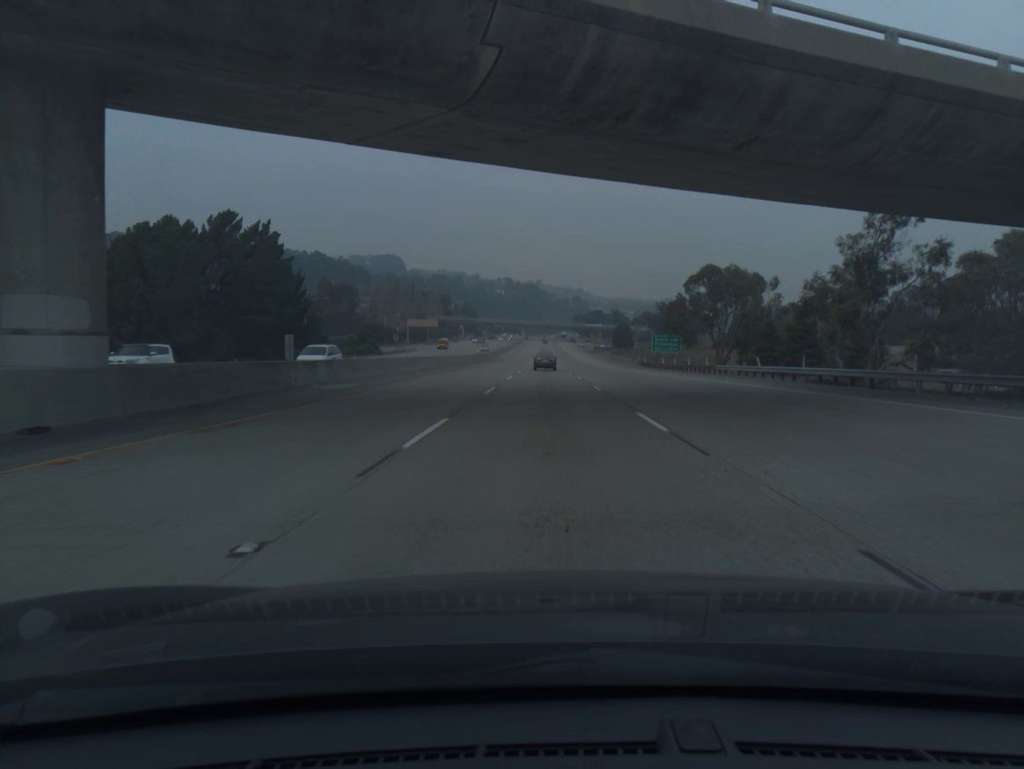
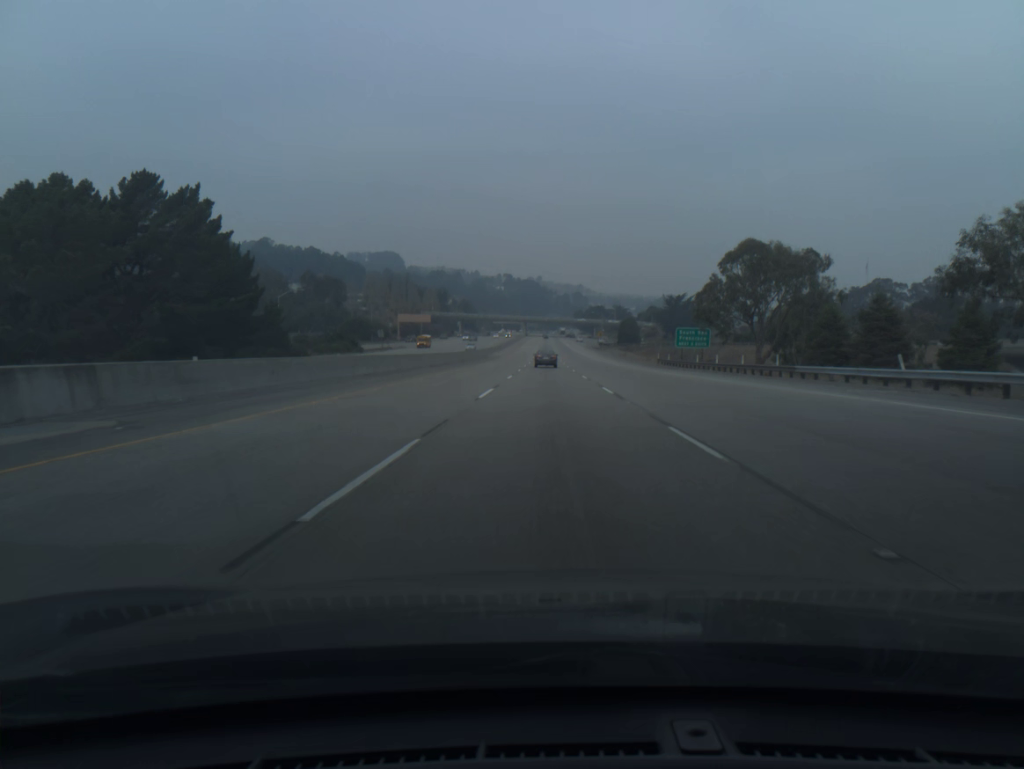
(0.0, +18.2) m; 0°
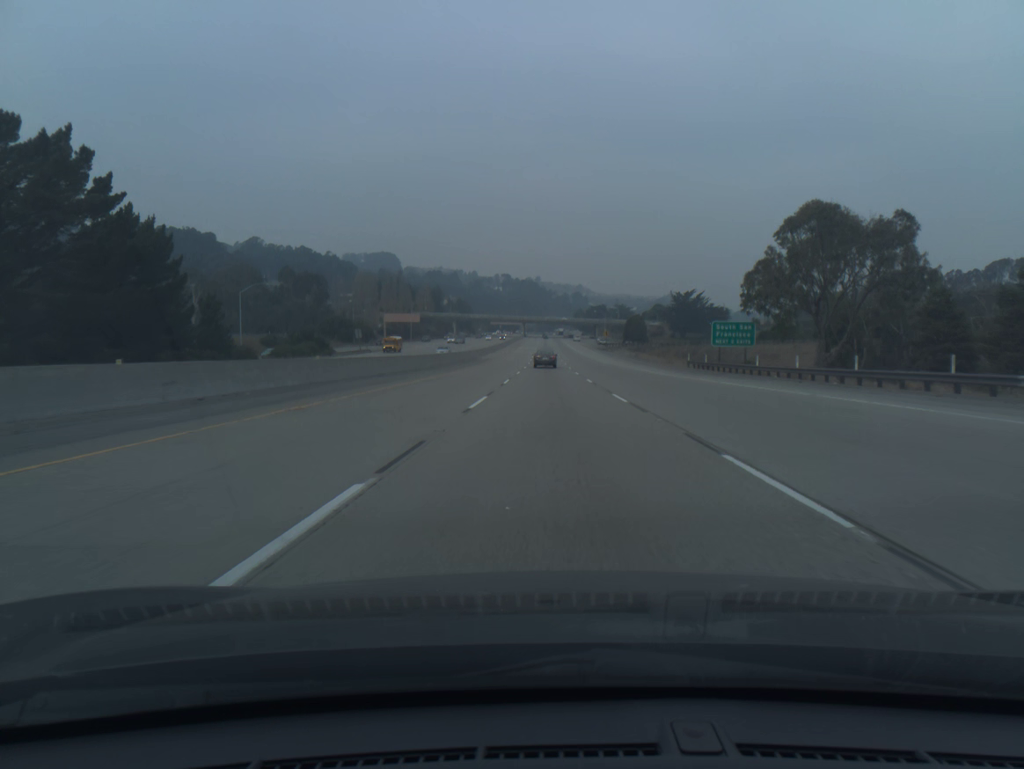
(0.0, +18.2) m; 0°
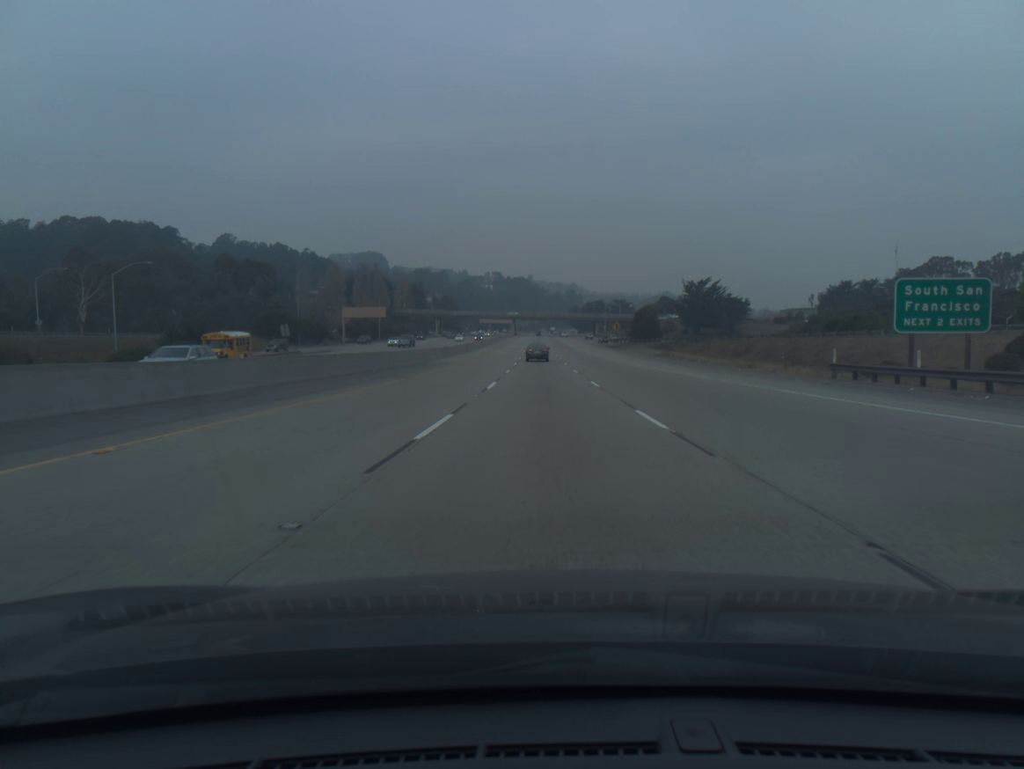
(+0.1, +36.3) m; 0°
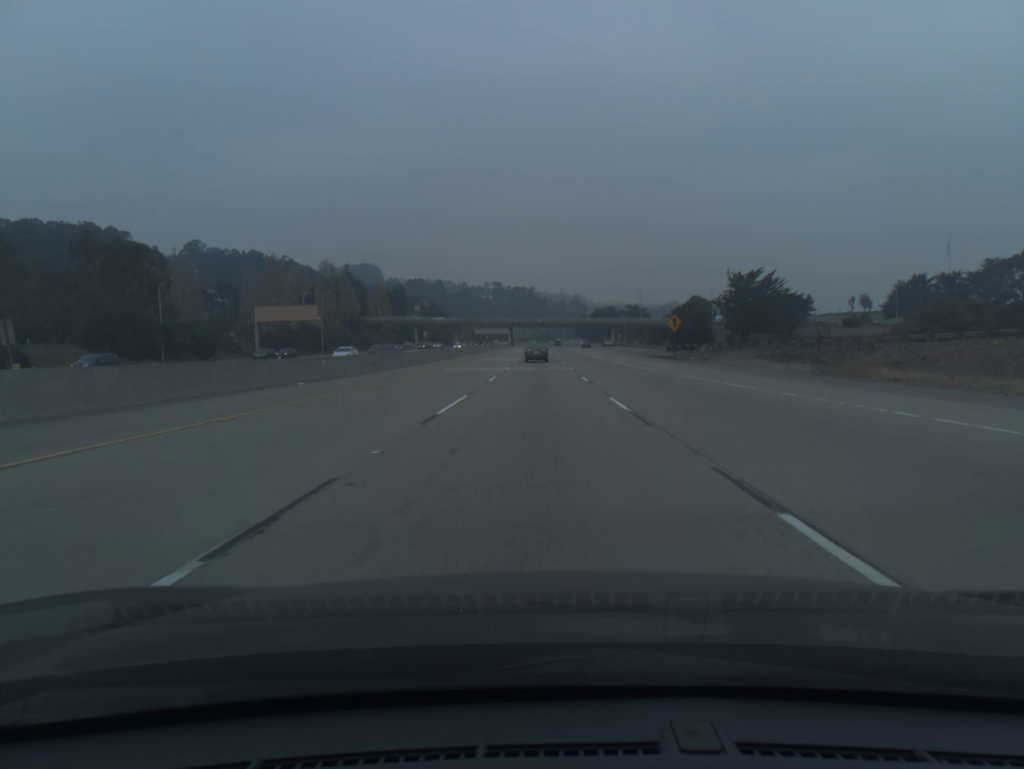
(0.0, +54.1) m; 0°
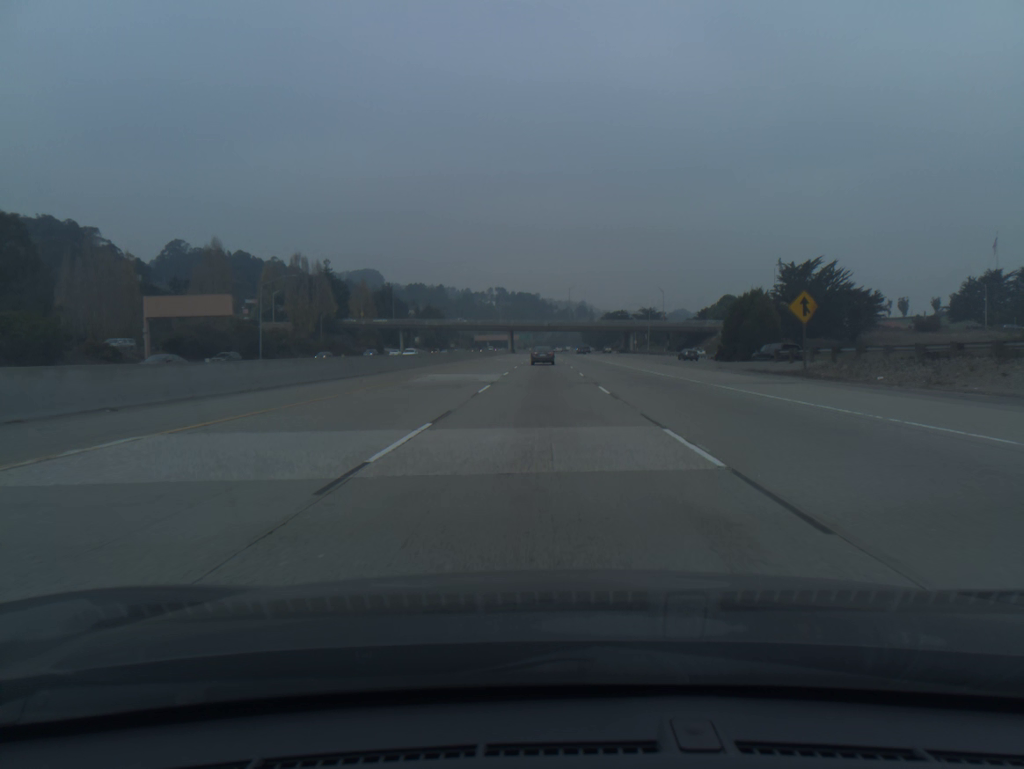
(-0.1, +35.8) m; 0°
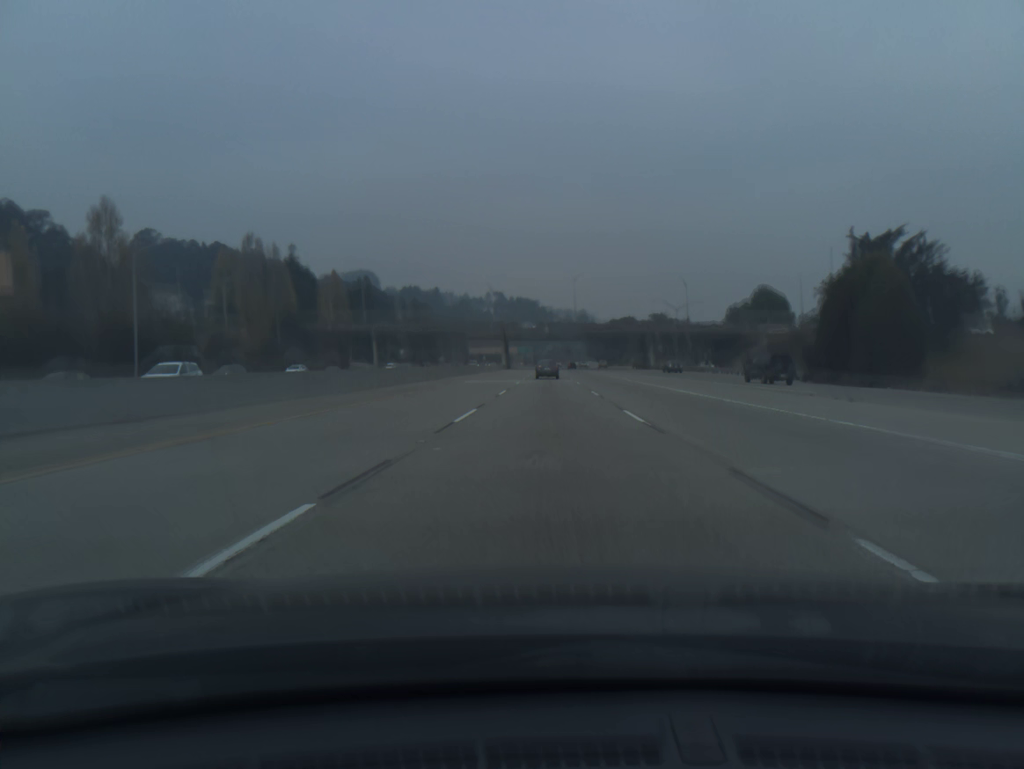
(0.0, +35.6) m; 0°
